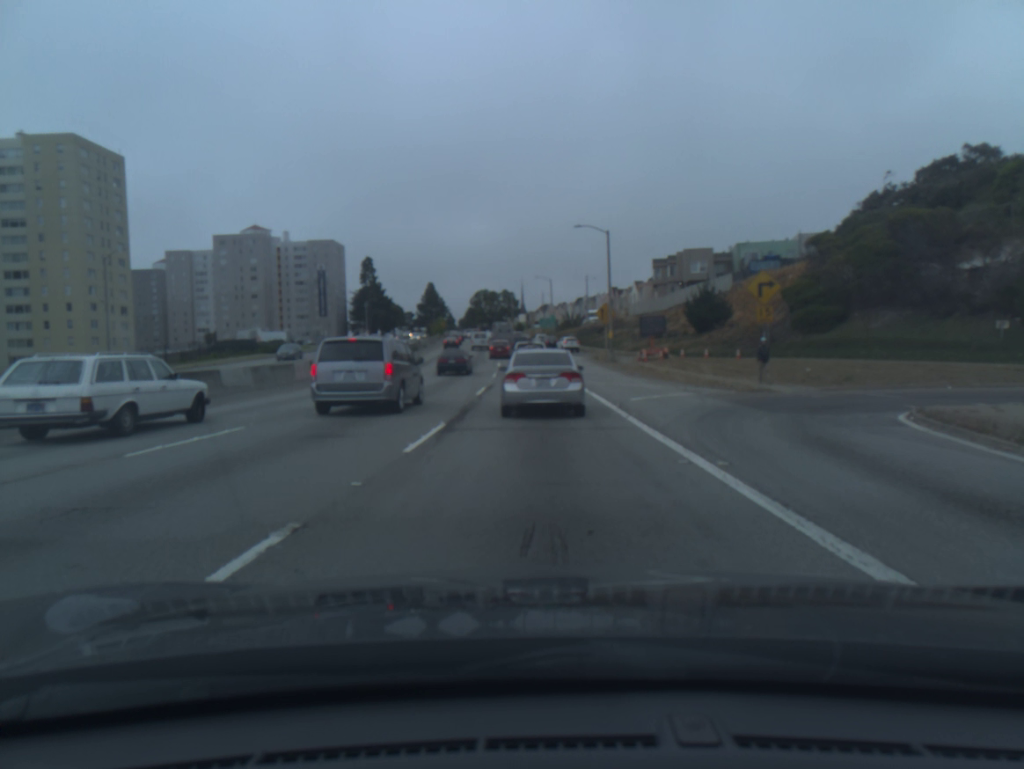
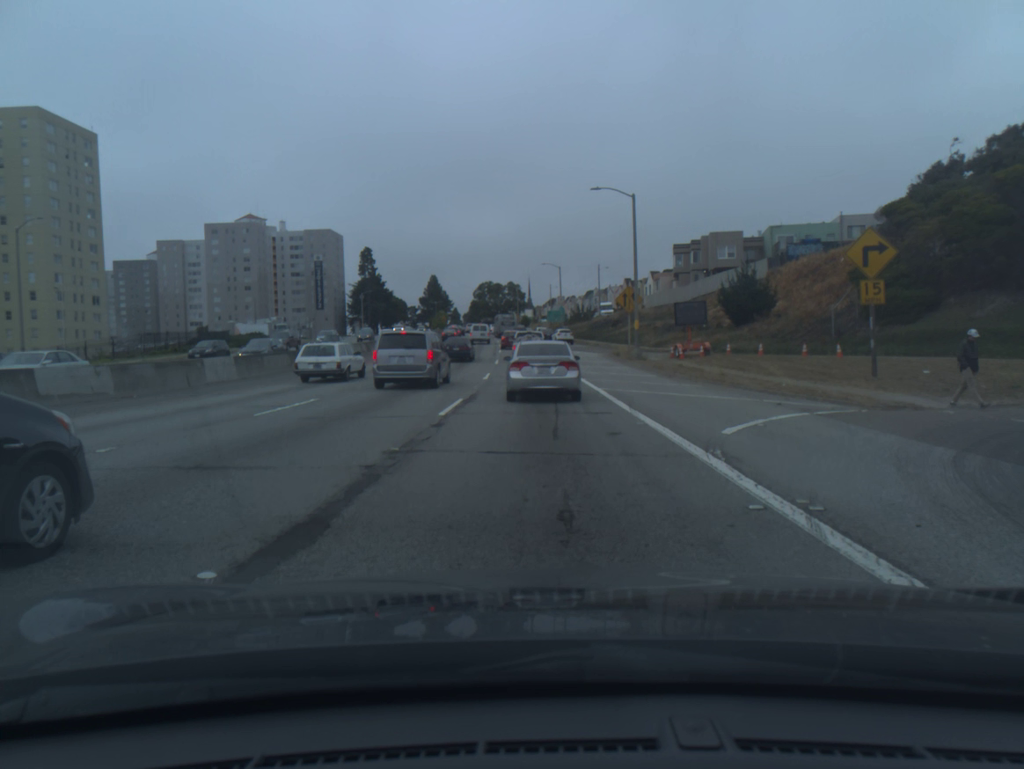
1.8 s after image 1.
(-0.1, +10.5) m; -1°
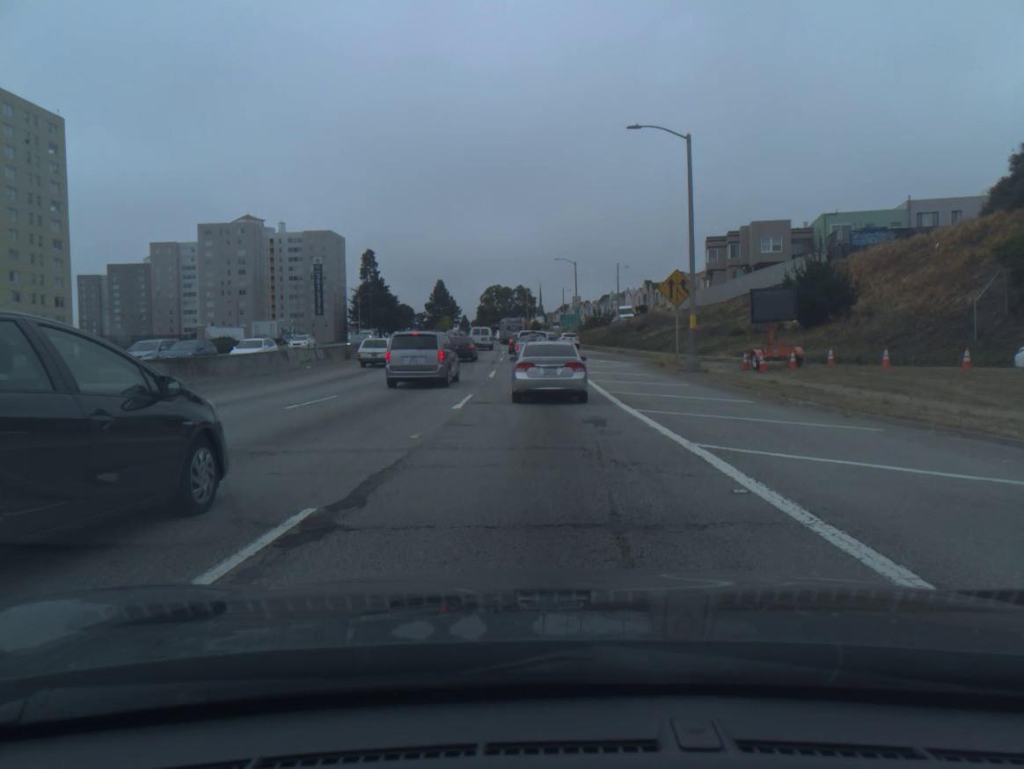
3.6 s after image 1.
(-0.1, +13.0) m; -1°
